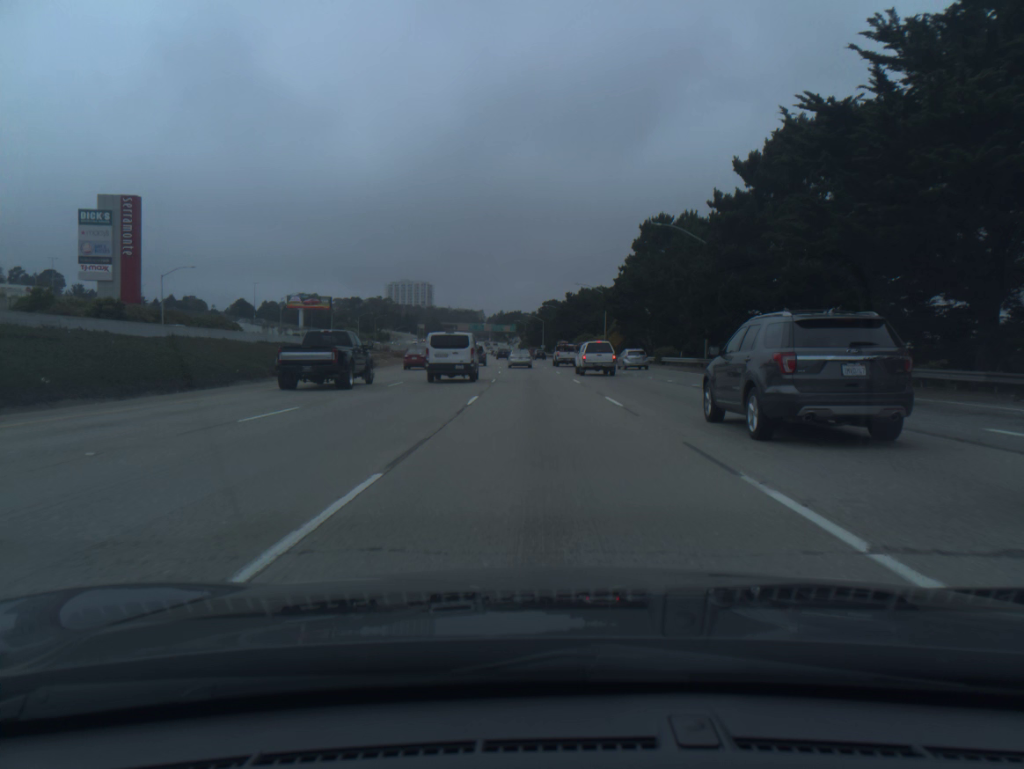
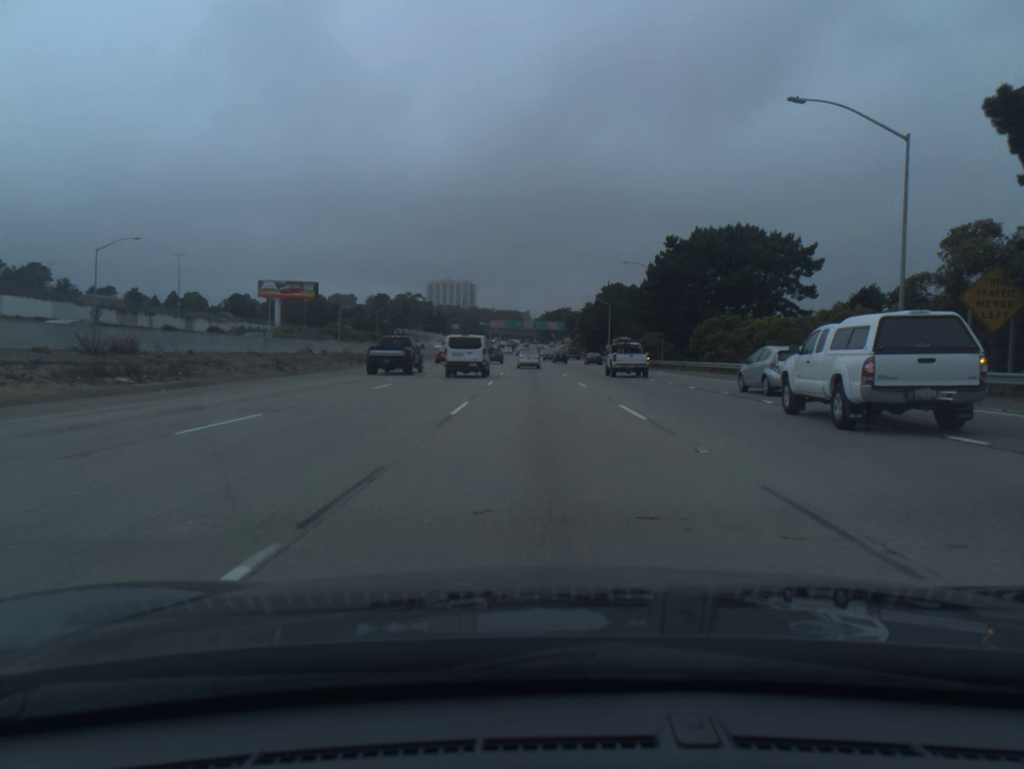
(-2.4, +76.4) m; -4°
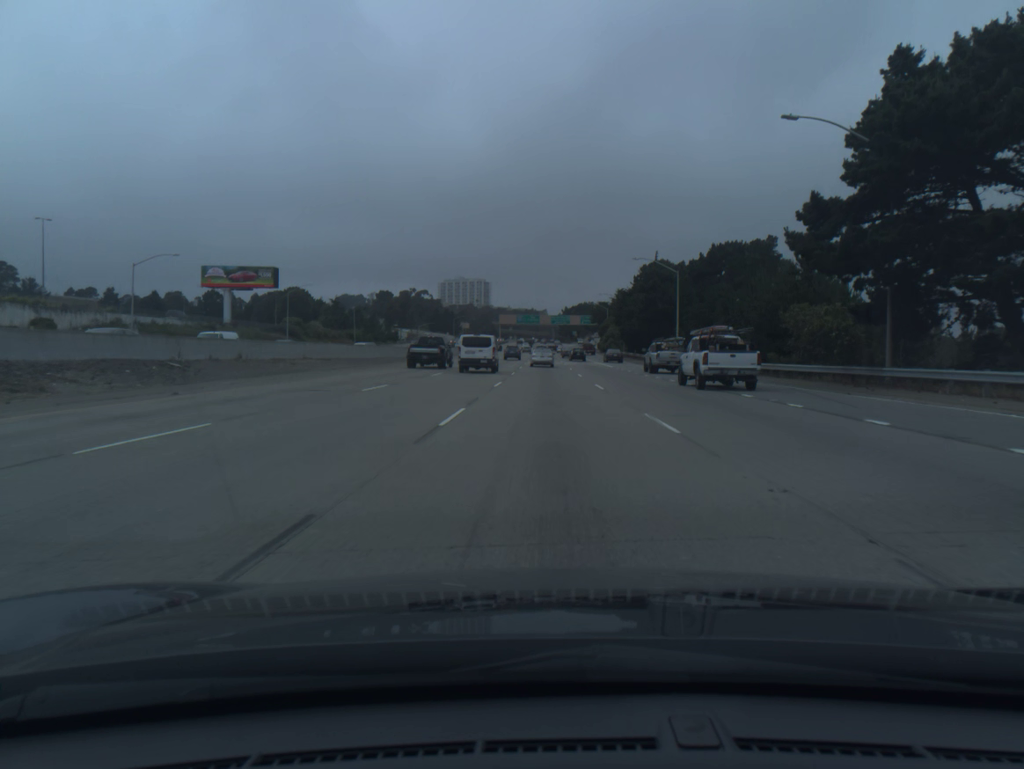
(-0.6, +46.5) m; -1°
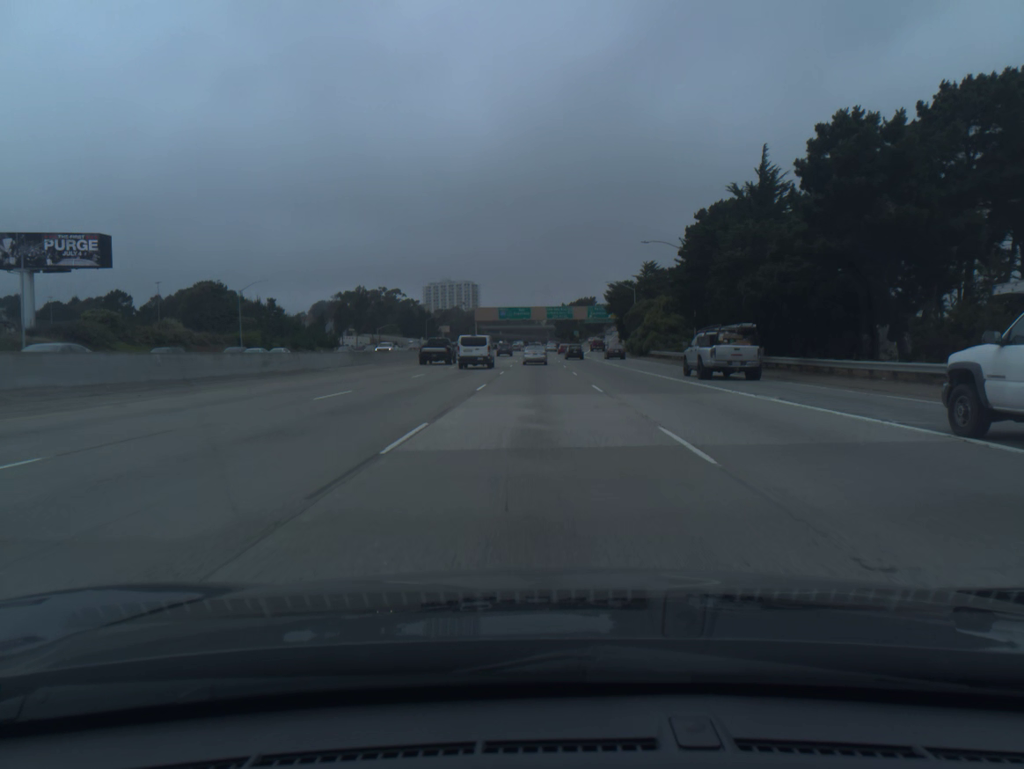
(+0.3, +62.2) m; 0°
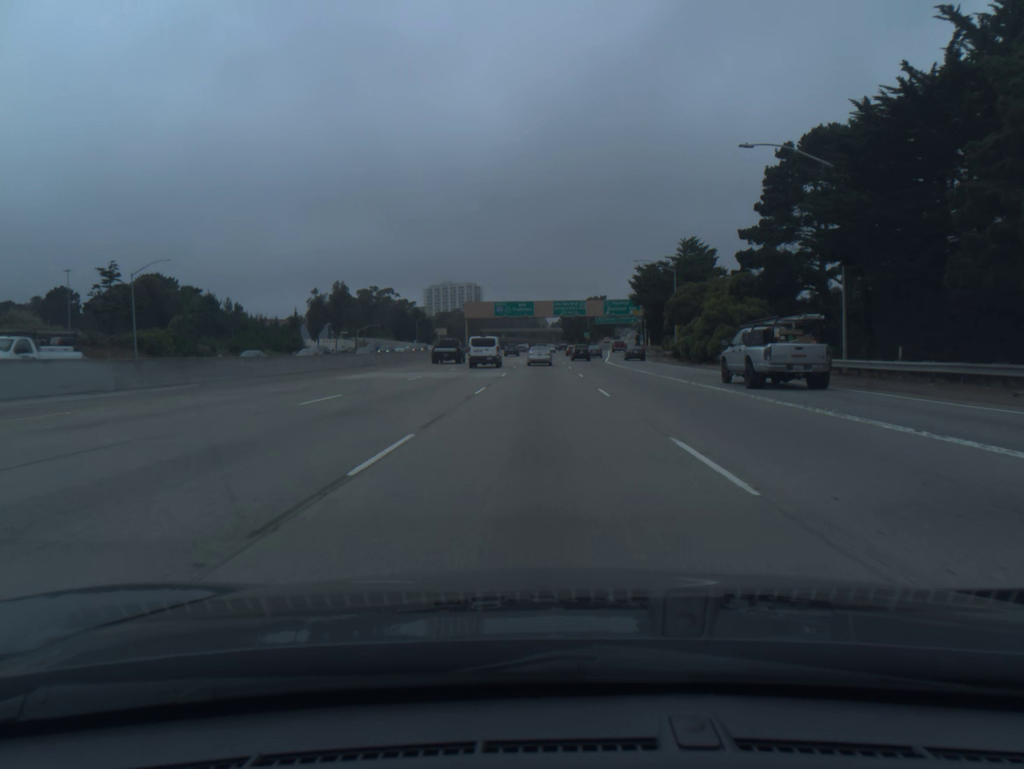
(-0.1, +30.9) m; 0°
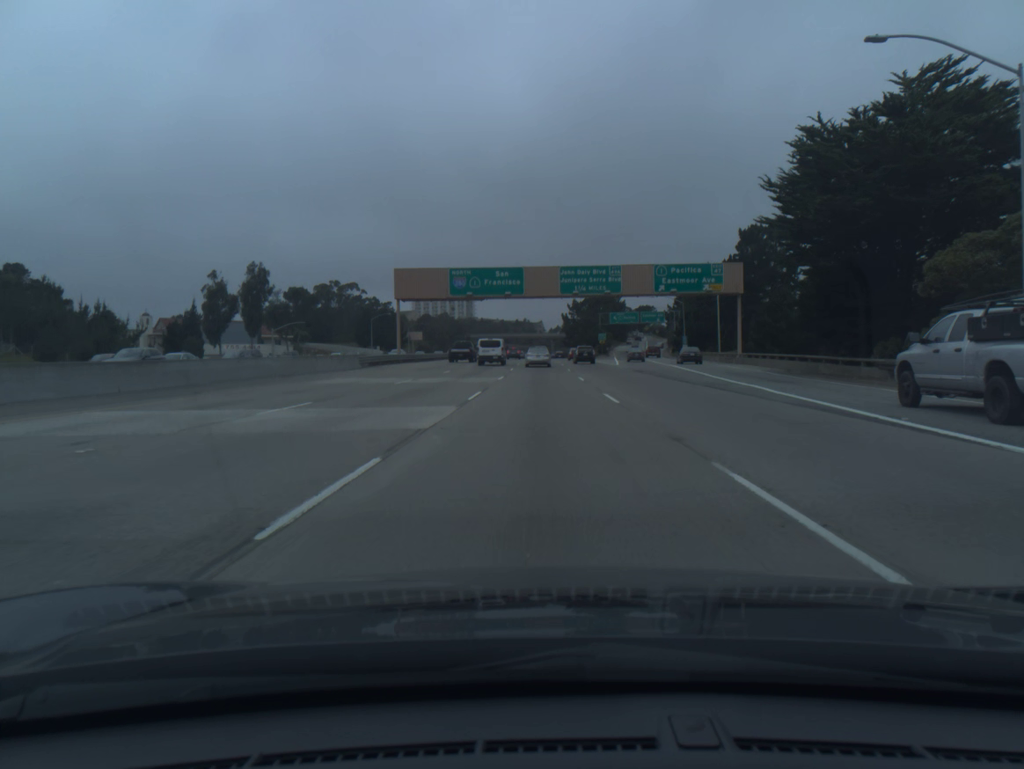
(+0.1, +61.0) m; 0°
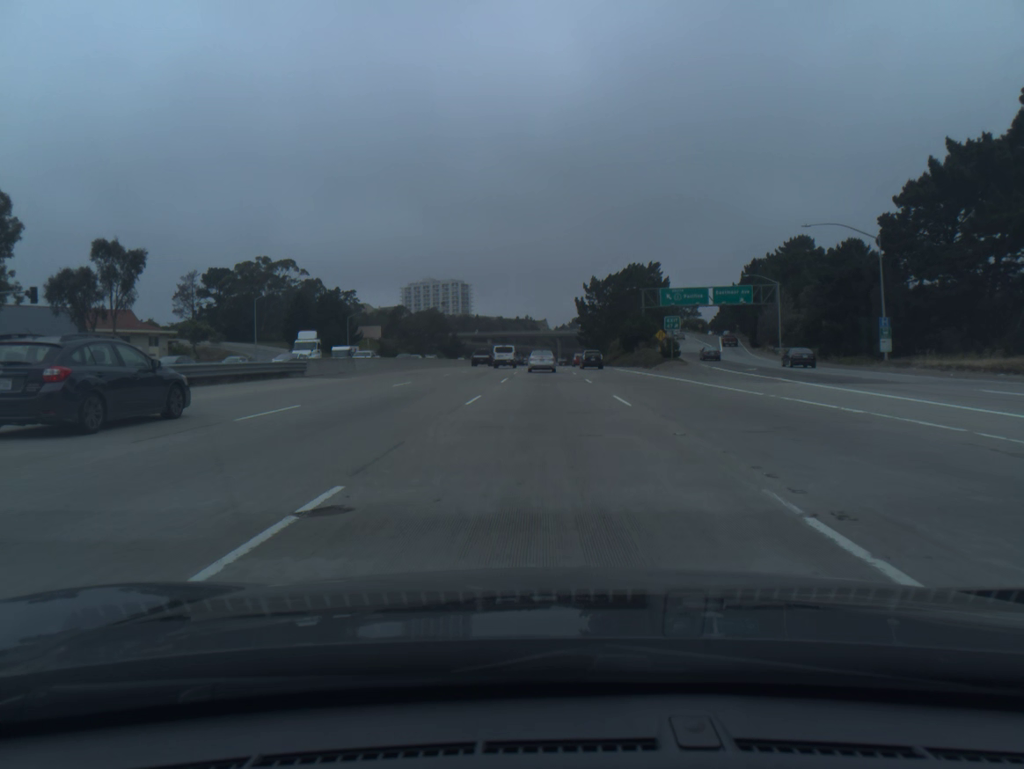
(-0.2, +74.8) m; 0°
